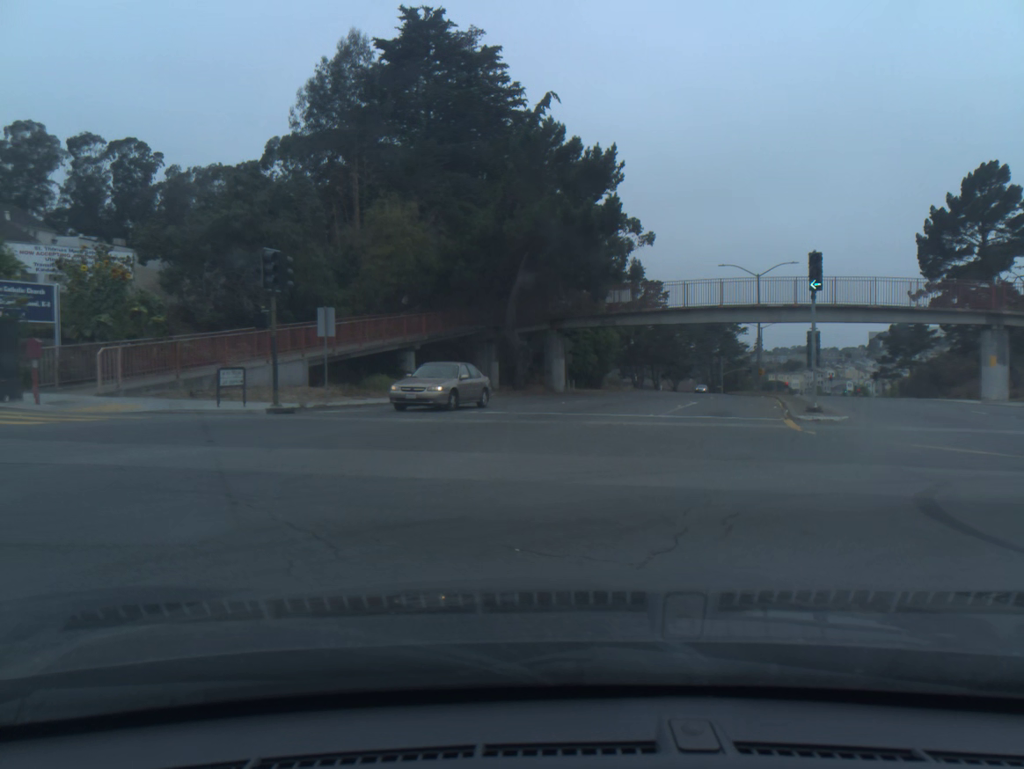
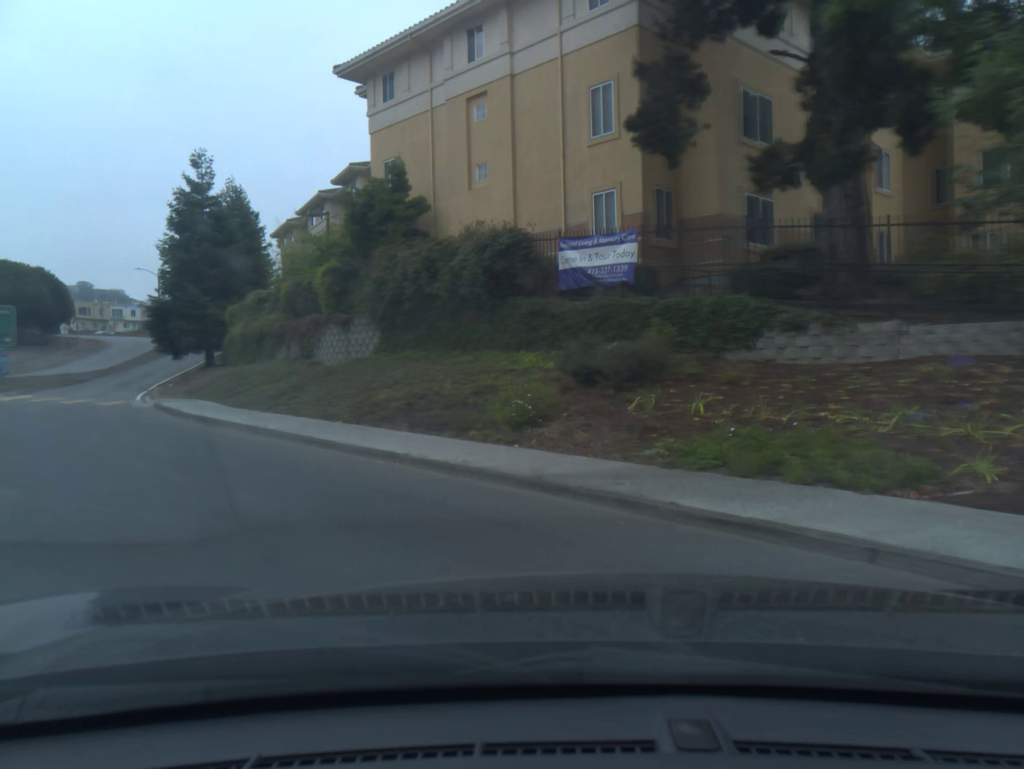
(-7.5, +3.9) m; -119°
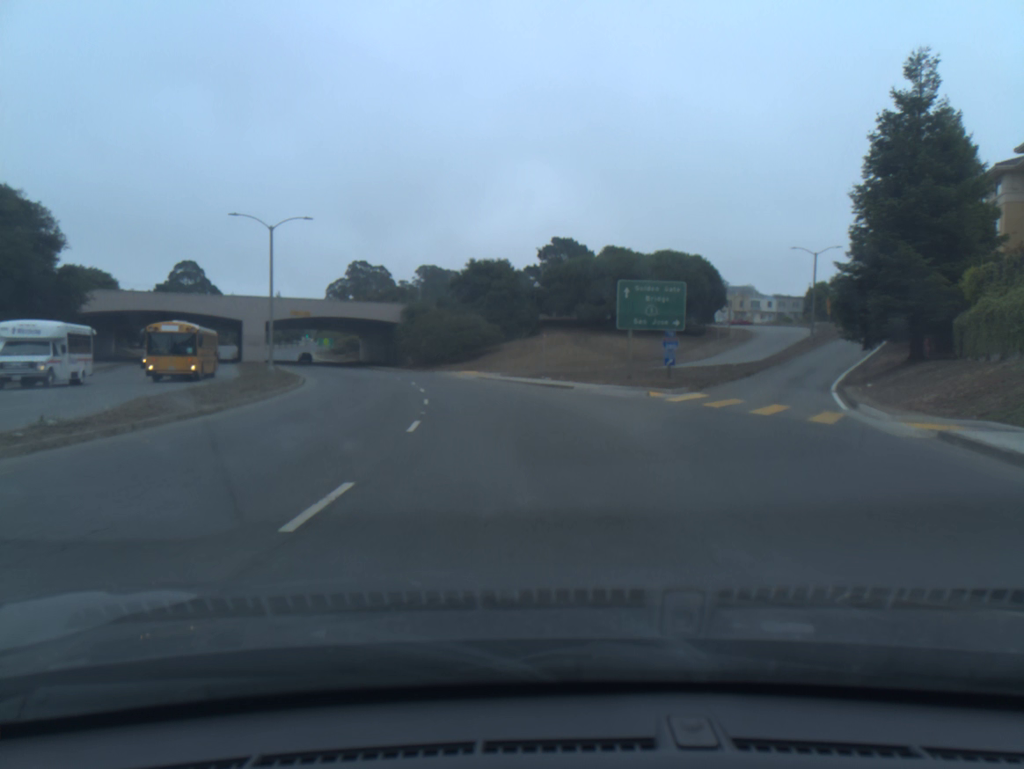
(-5.4, +14.2) m; -28°
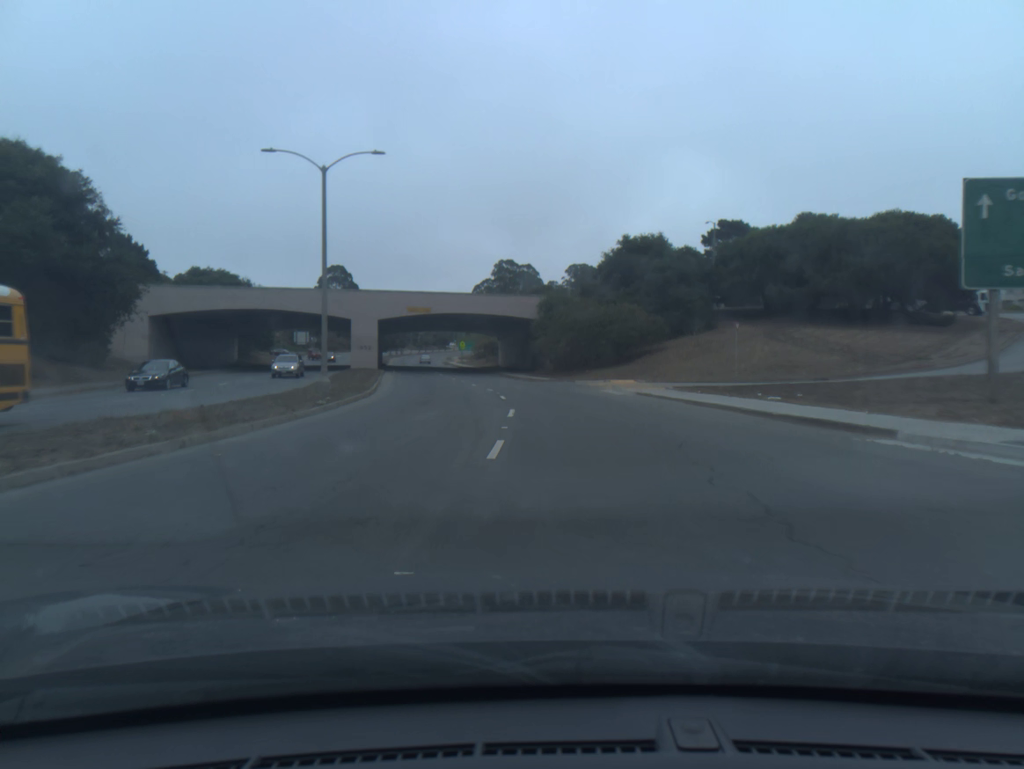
(-1.3, +17.9) m; -12°
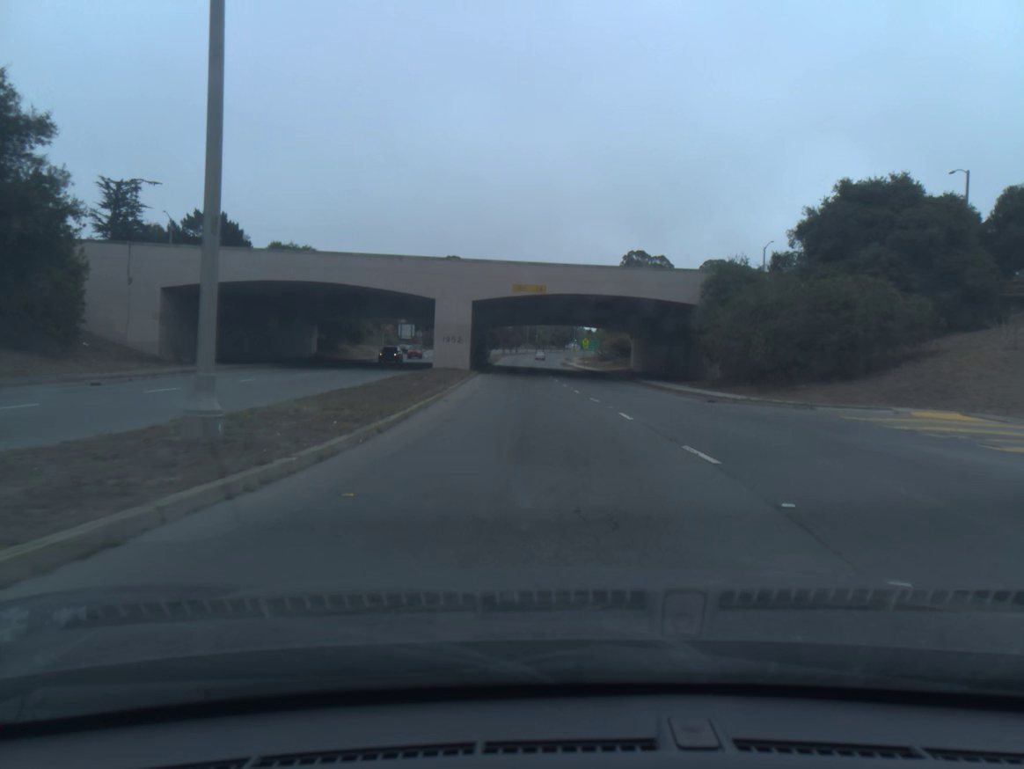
(-2.2, +21.9) m; -8°
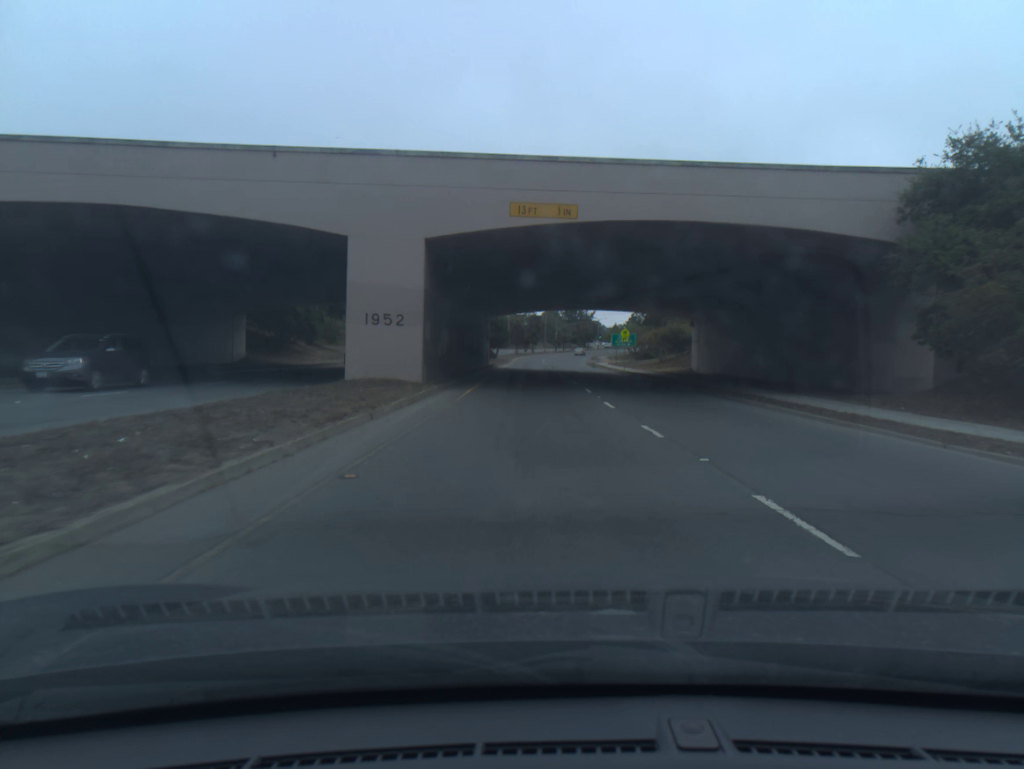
(-0.2, +25.9) m; -1°
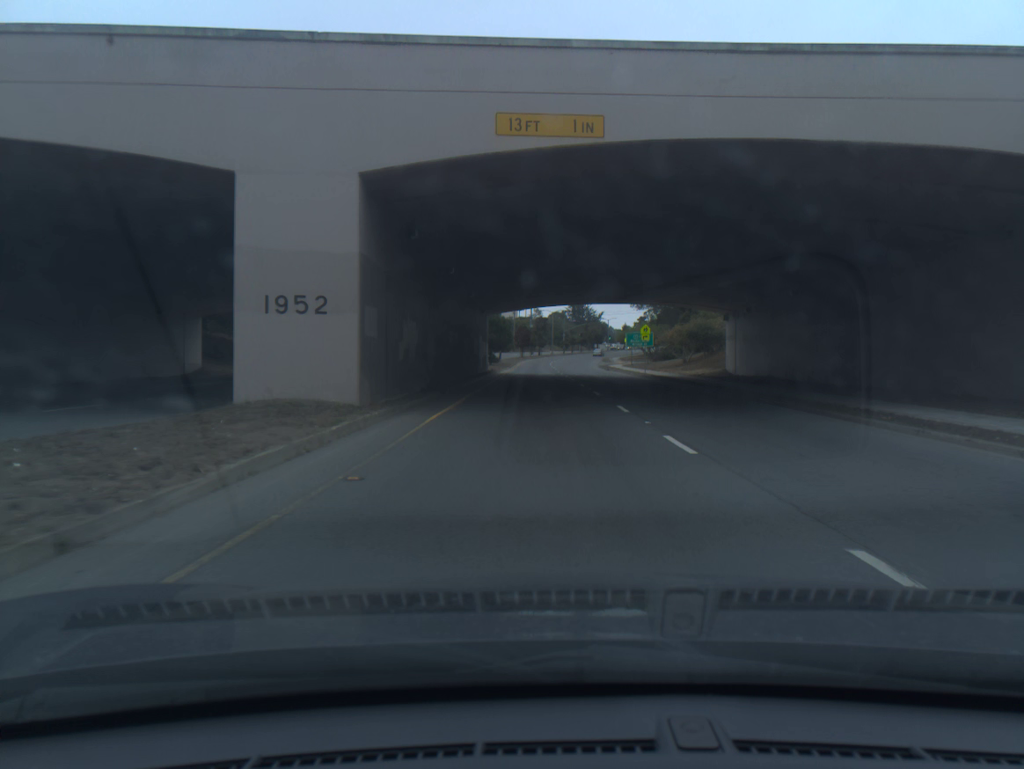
(0.0, +9.3) m; 0°
